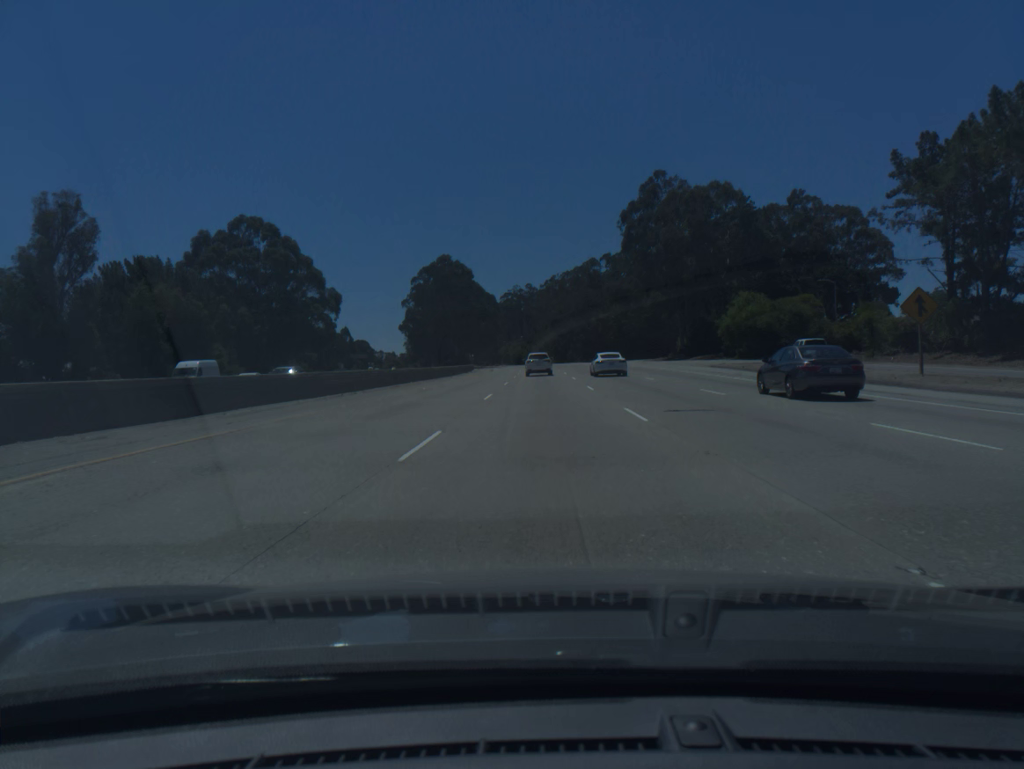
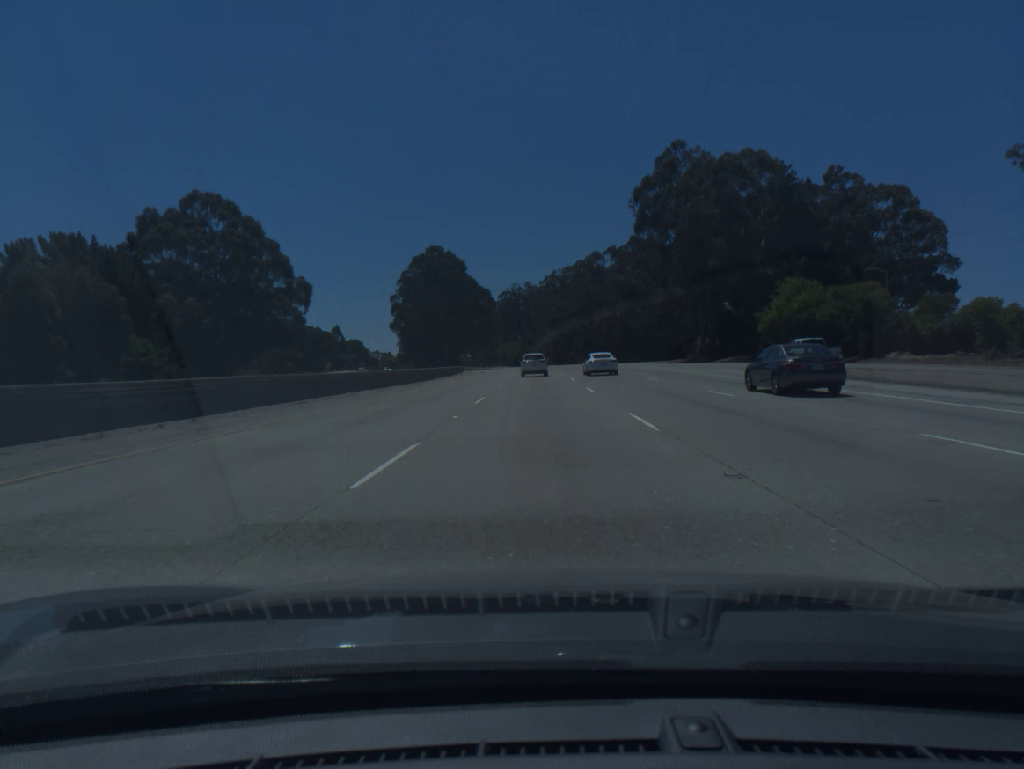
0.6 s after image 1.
(0.0, +16.6) m; 0°
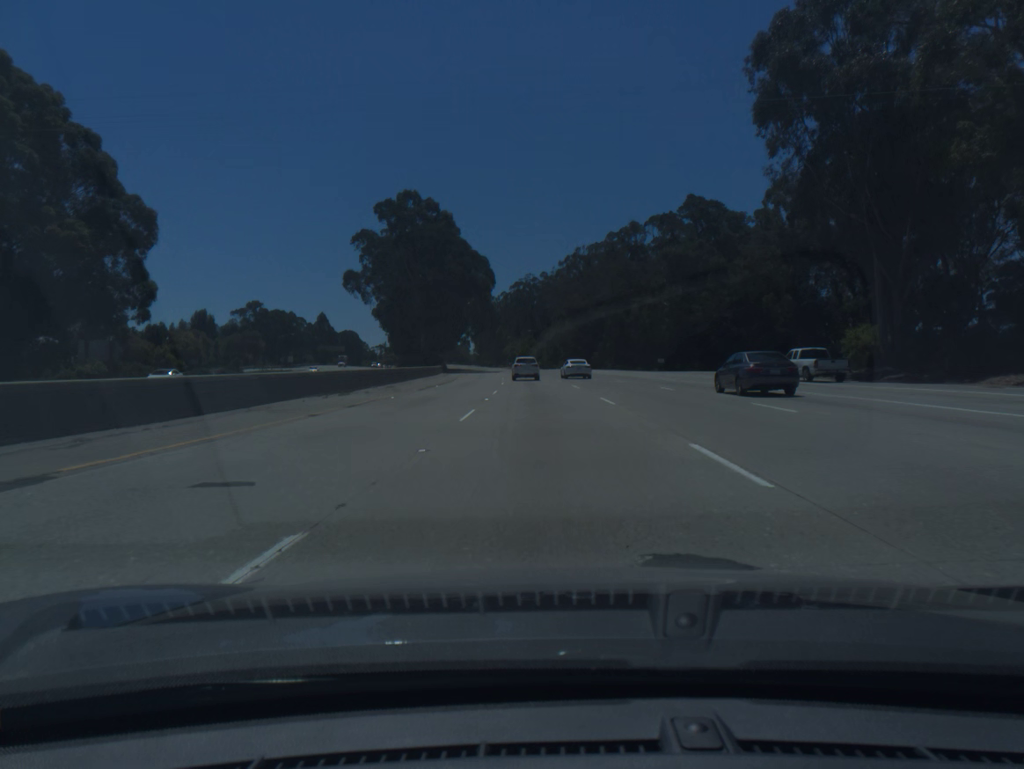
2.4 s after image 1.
(-0.3, +49.4) m; -1°
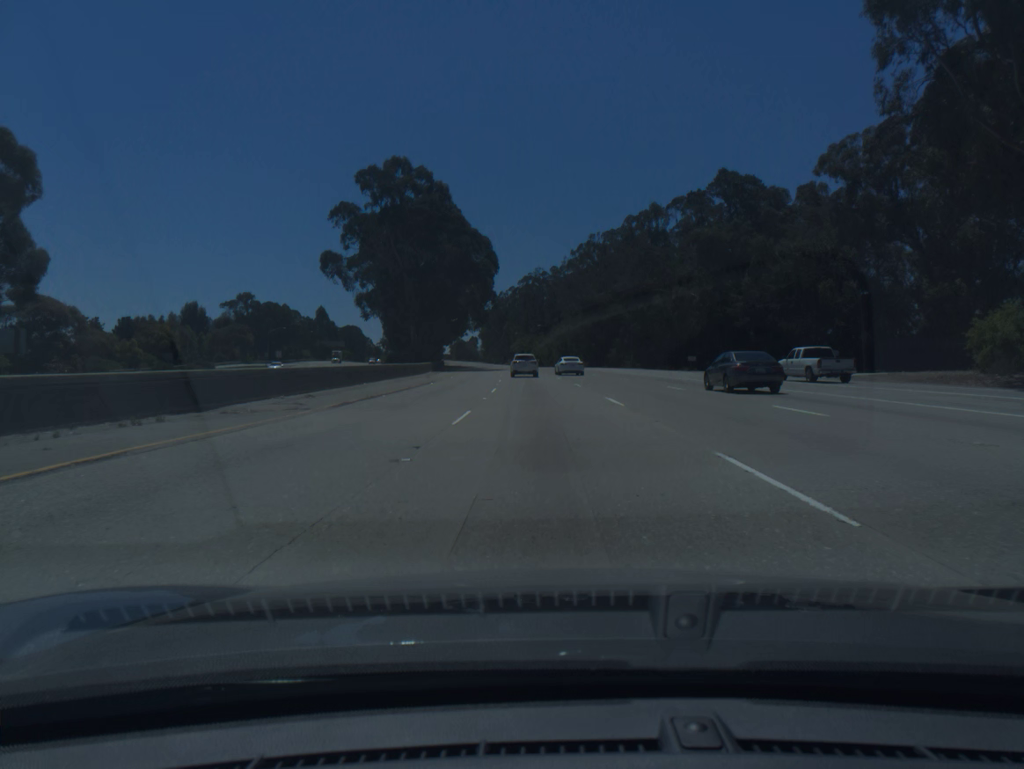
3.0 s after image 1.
(-0.1, +16.3) m; -1°
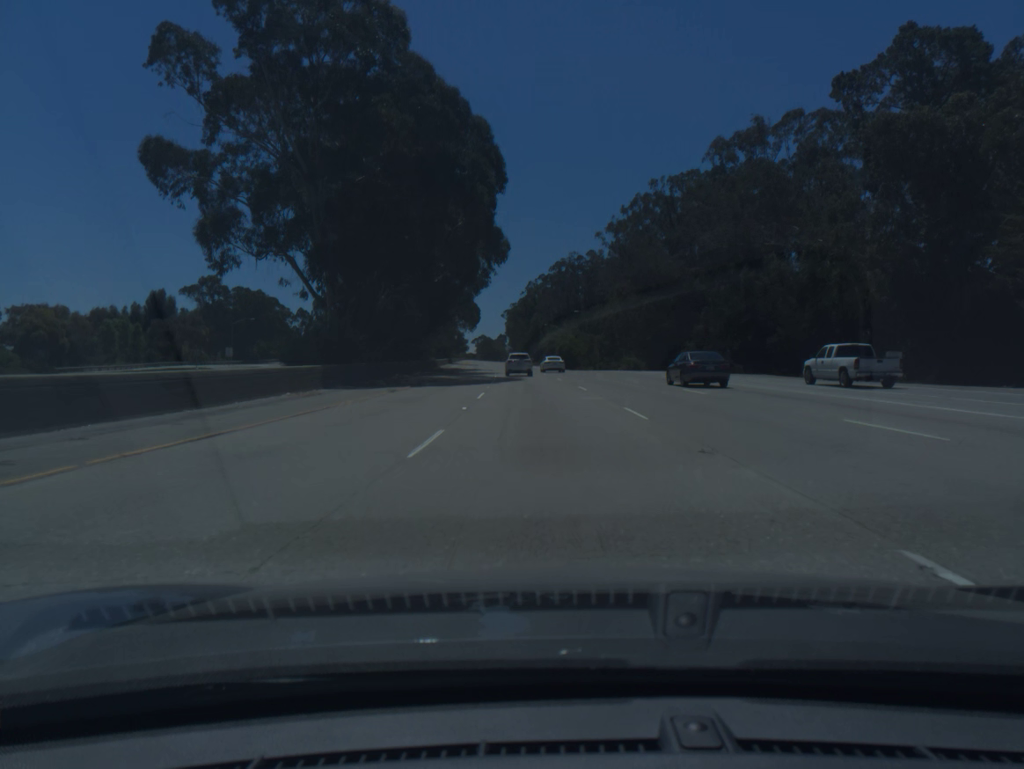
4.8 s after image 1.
(-1.0, +48.6) m; -2°
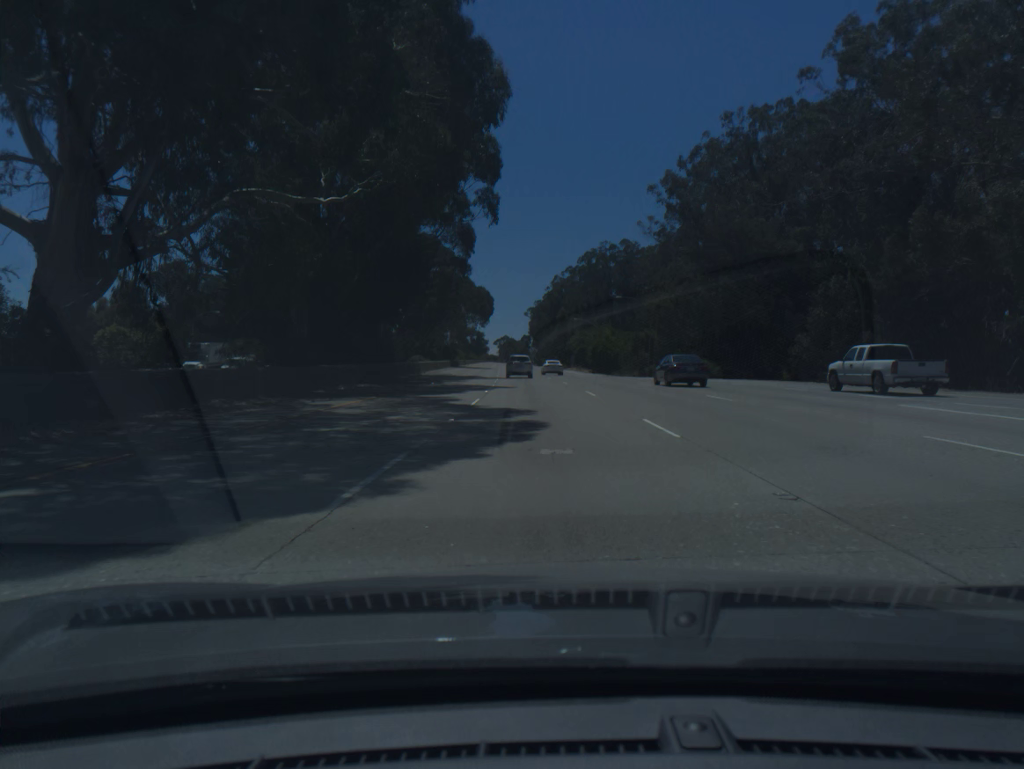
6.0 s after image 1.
(-0.5, +32.3) m; -2°
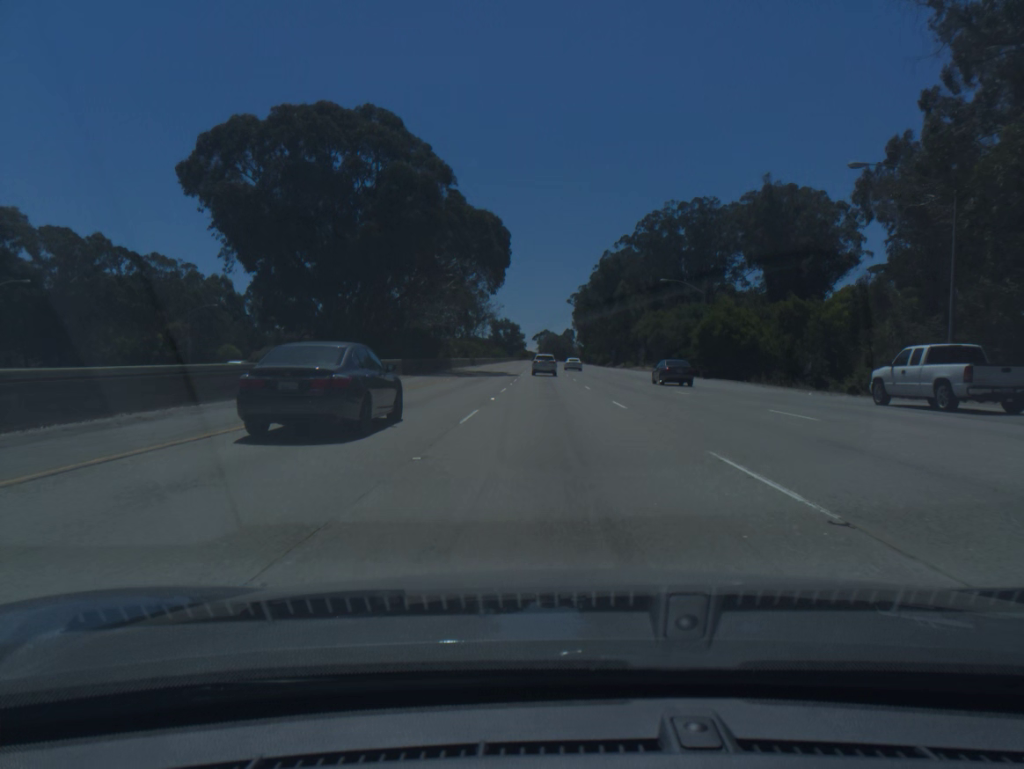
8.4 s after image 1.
(-2.0, +64.5) m; -3°
